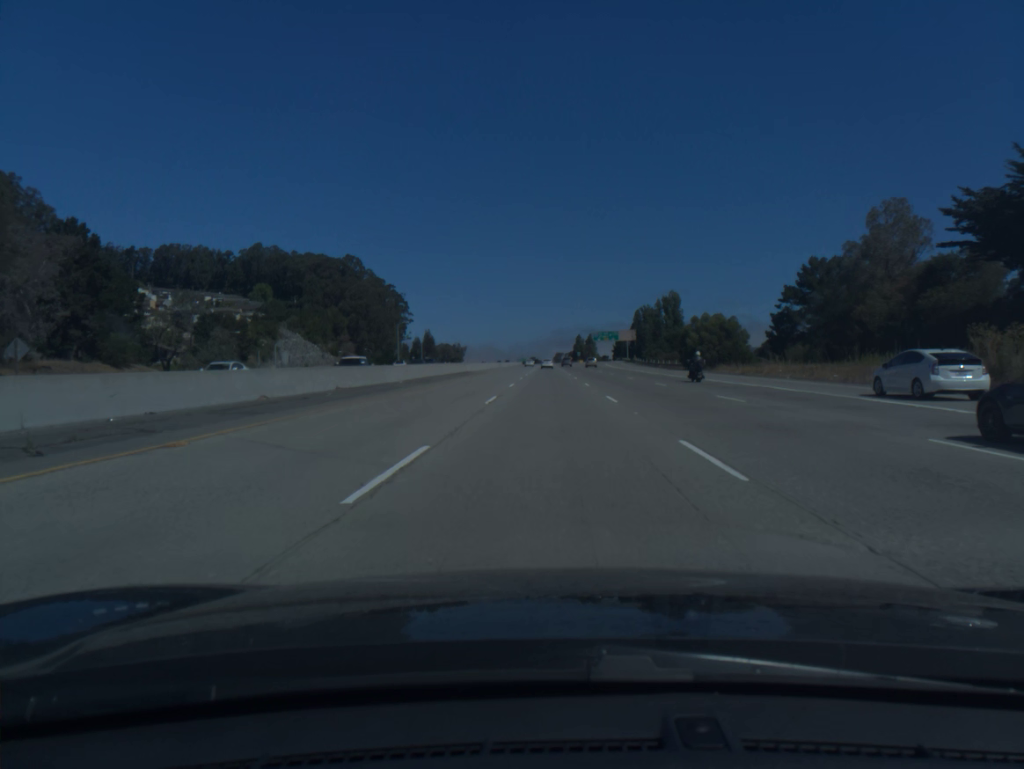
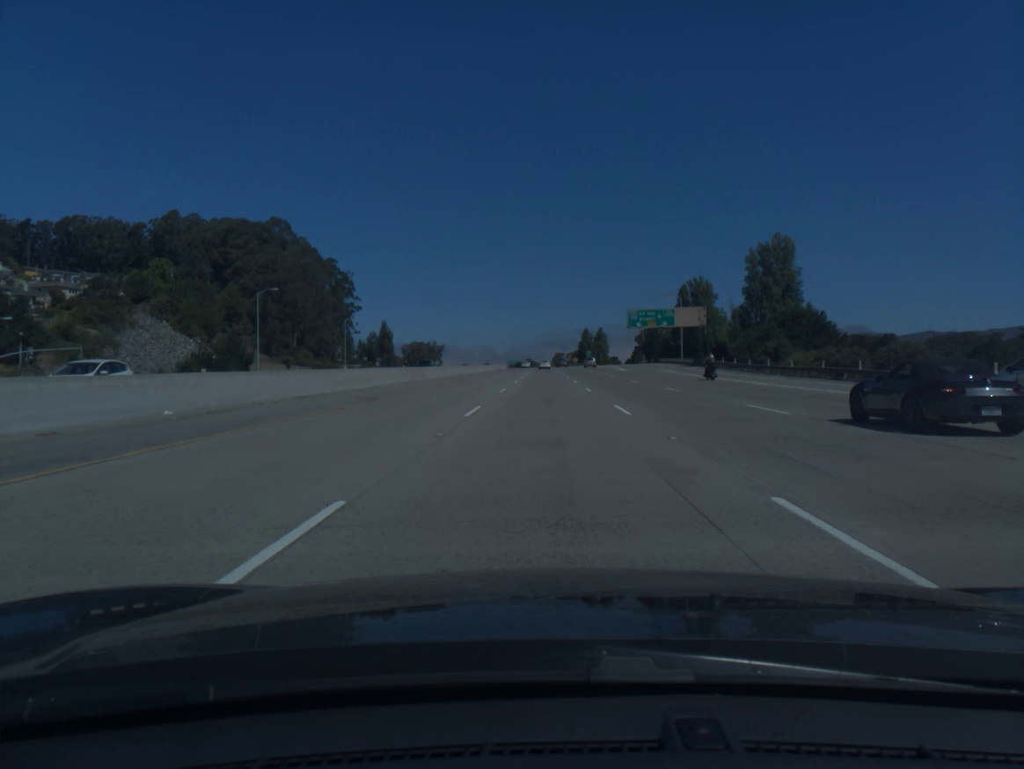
(+0.2, +92.4) m; 0°
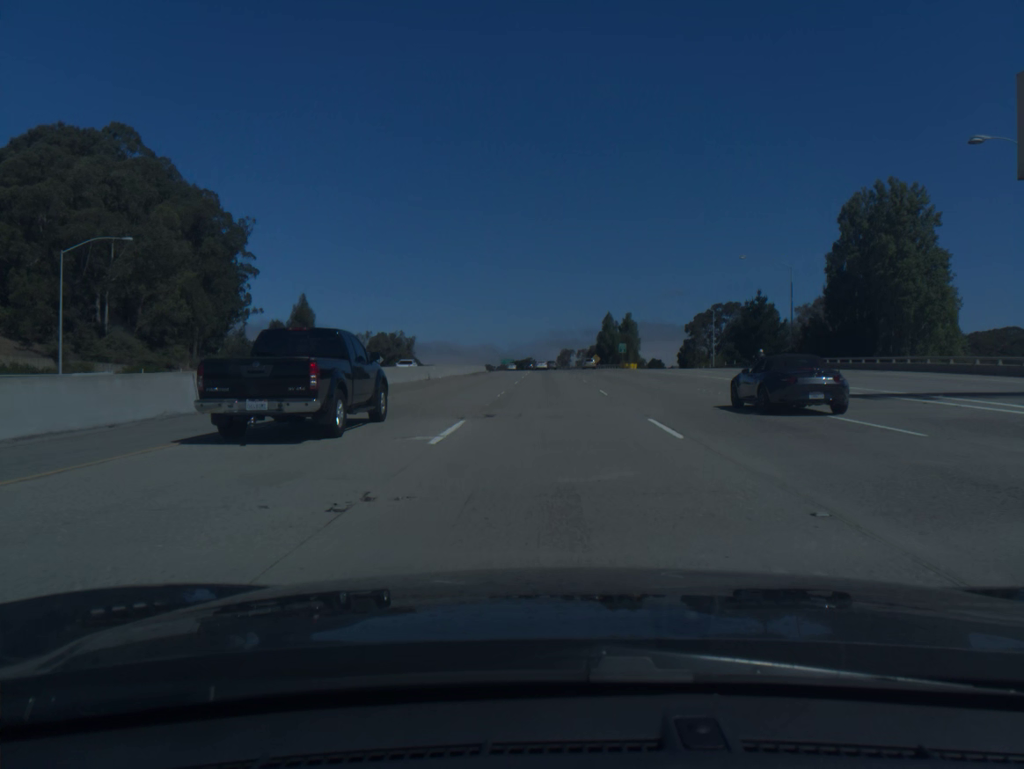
(-0.2, +93.8) m; 0°
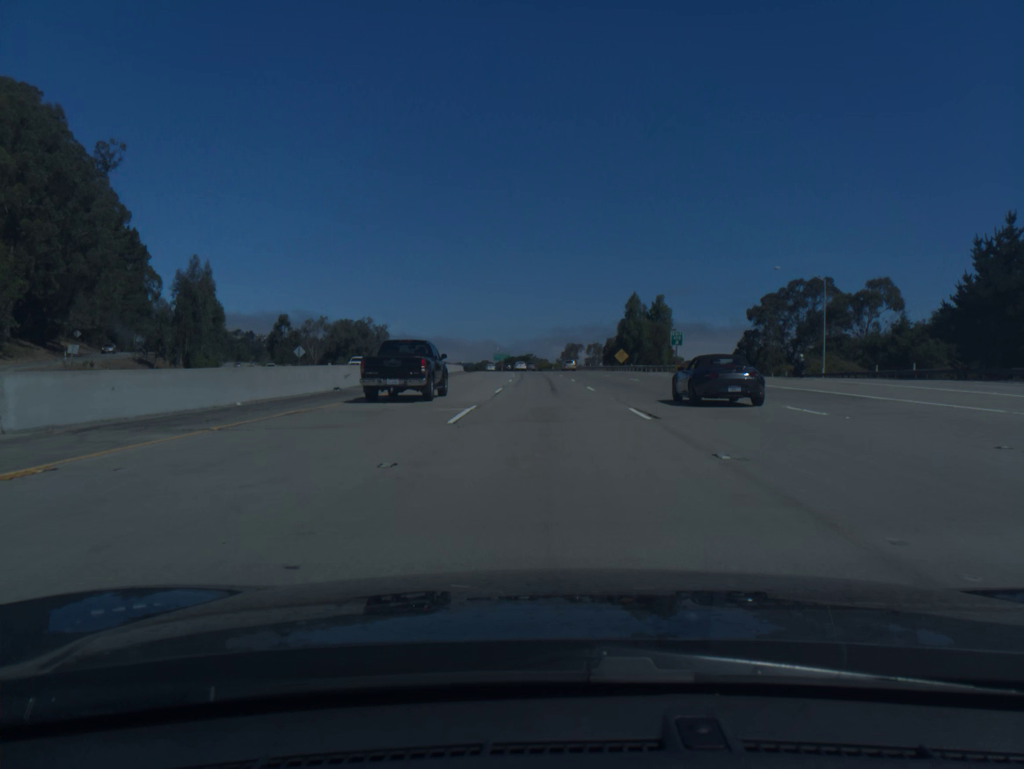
(+0.1, +55.7) m; 0°
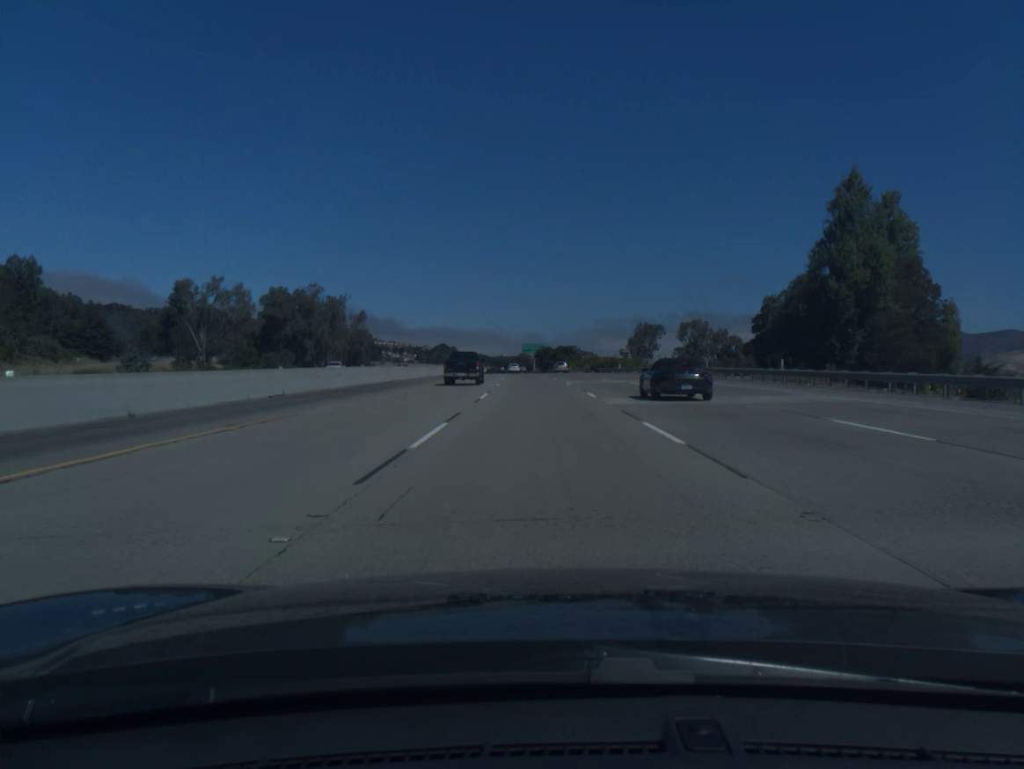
(-2.1, +91.5) m; -3°
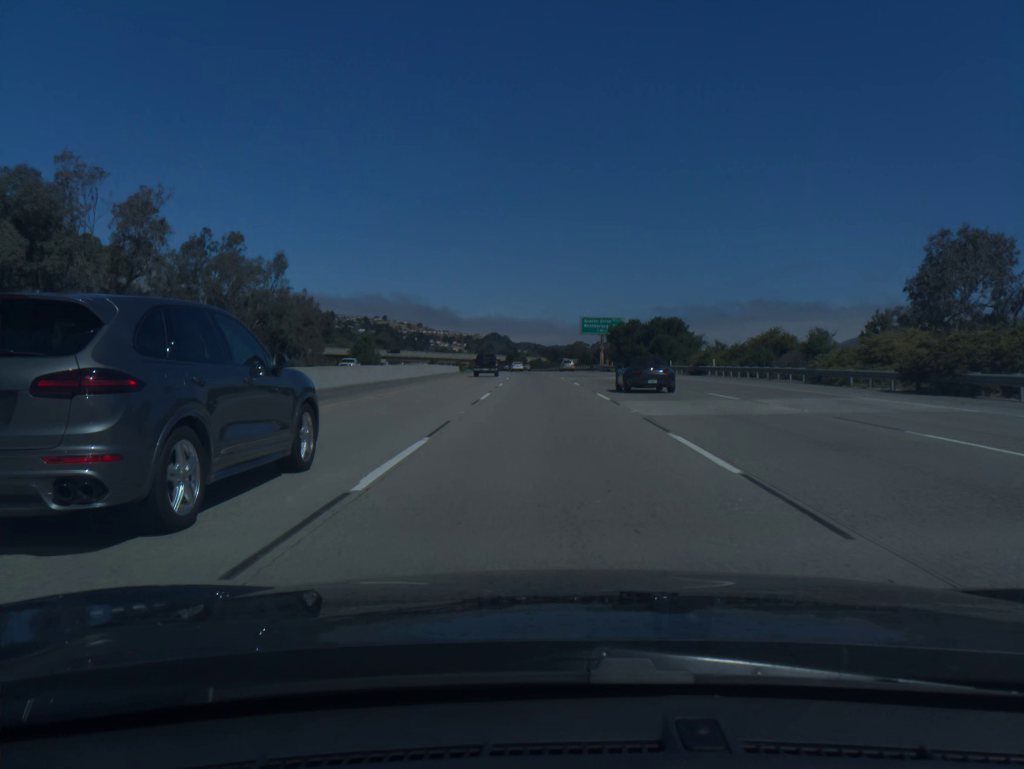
(-3.2, +90.3) m; -4°
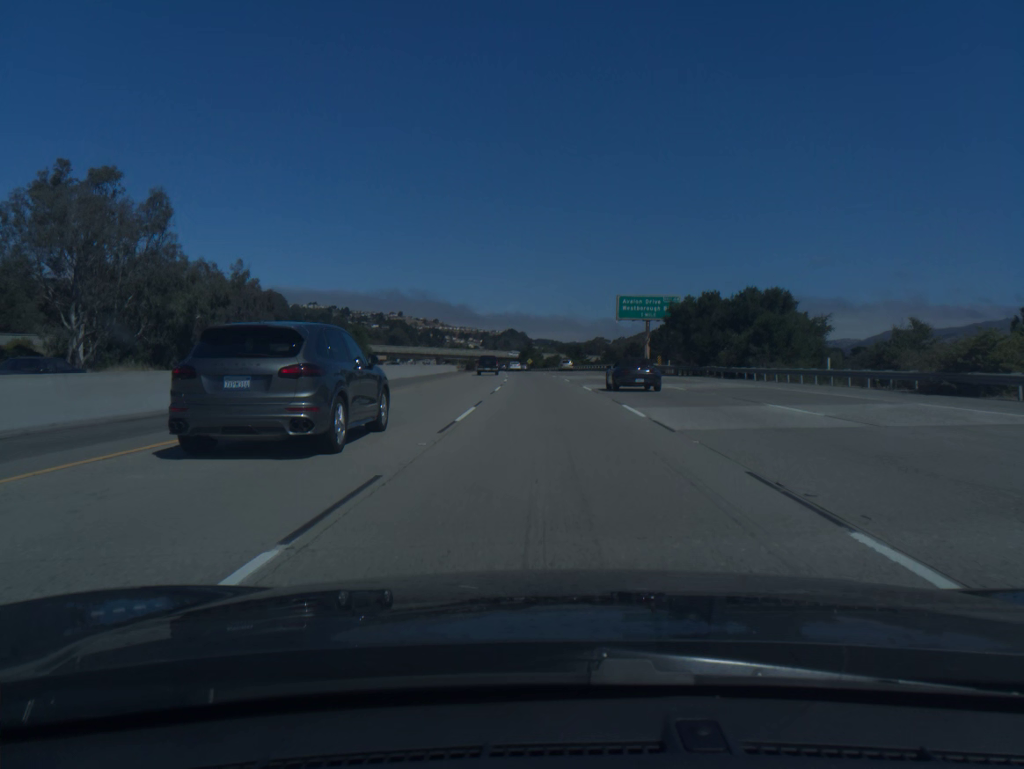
(-0.4, +35.7) m; -1°
